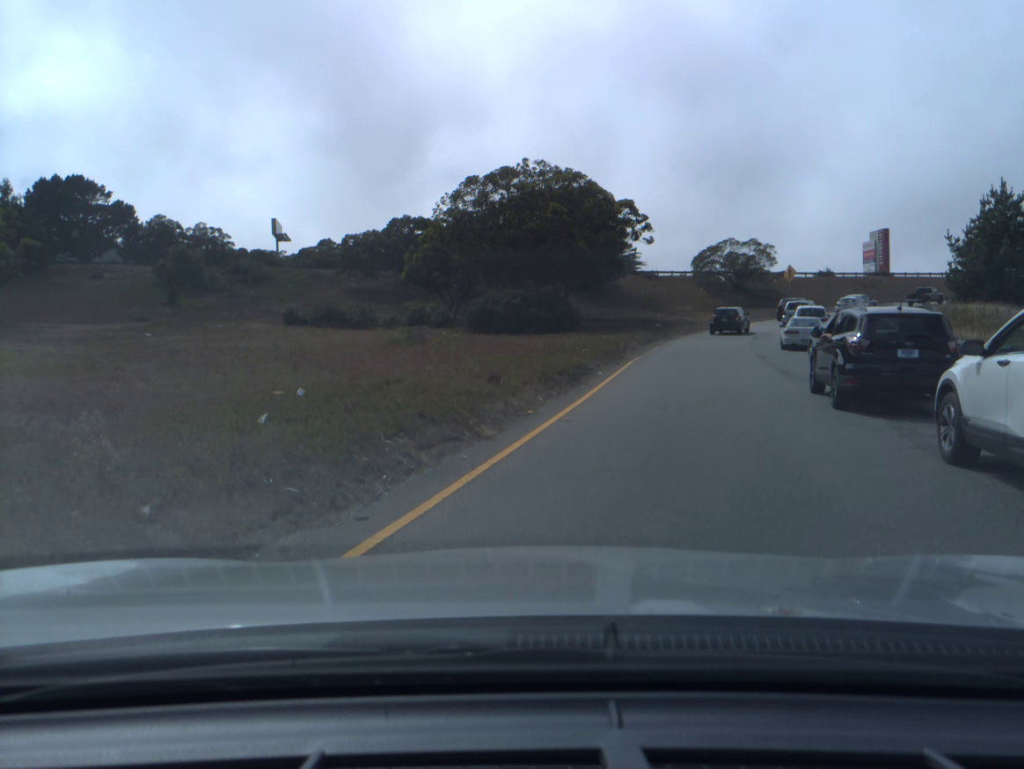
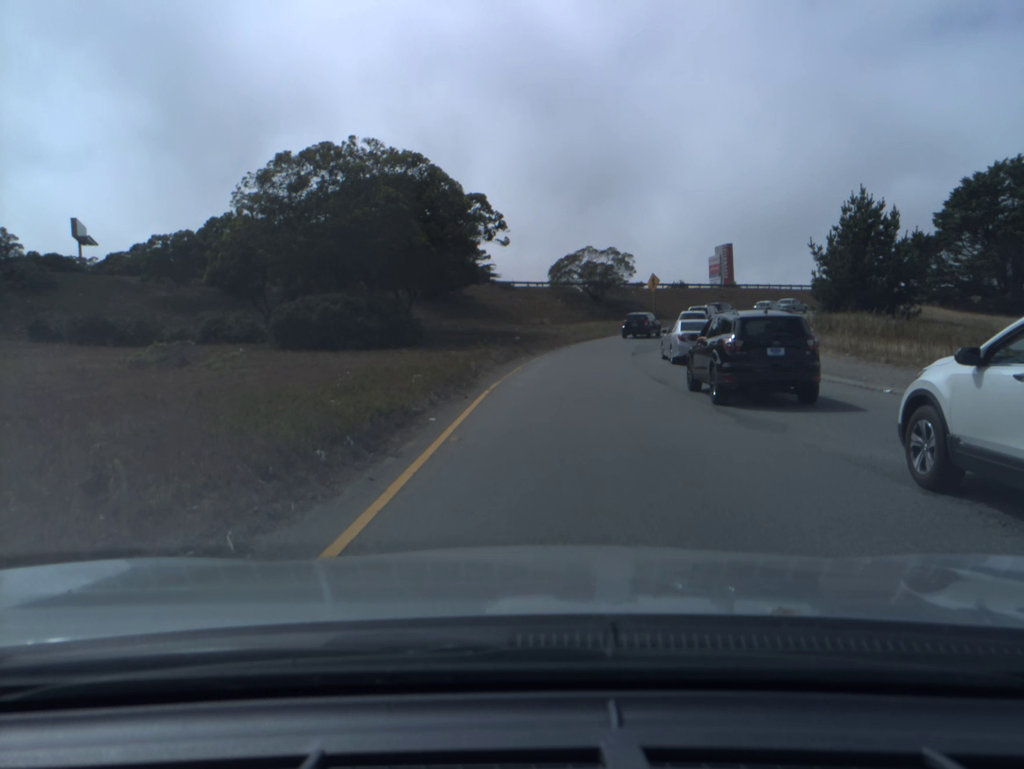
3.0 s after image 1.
(+0.7, +8.6) m; +9°
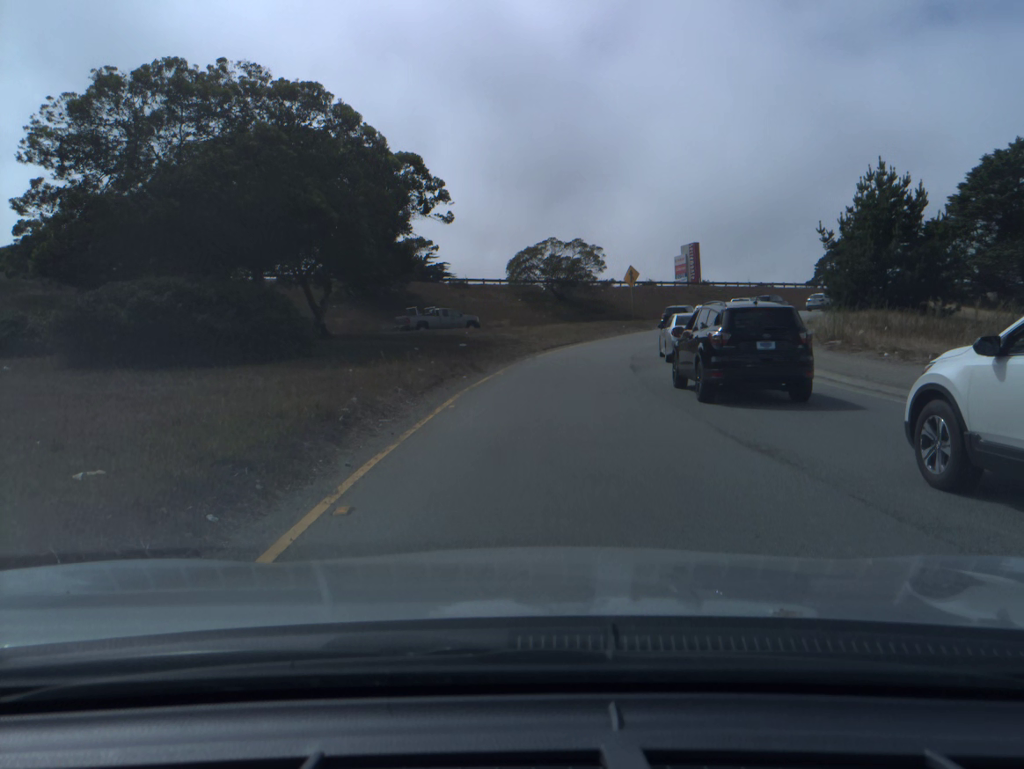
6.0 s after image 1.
(+0.2, +11.3) m; +2°
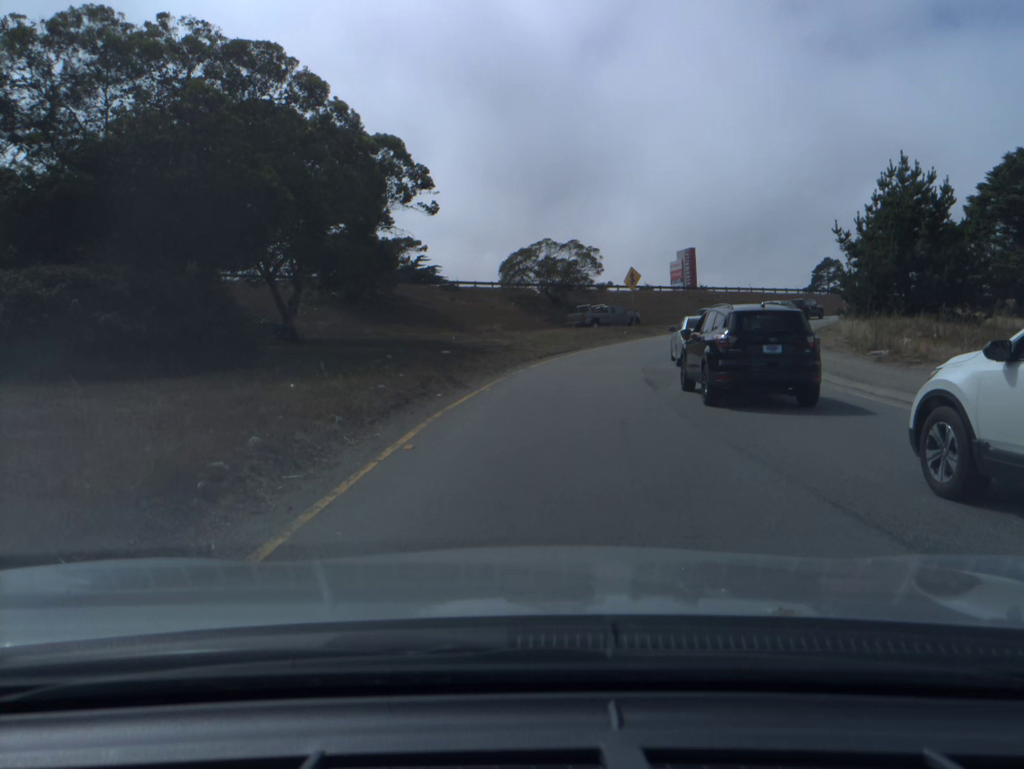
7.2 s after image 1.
(0.0, +4.2) m; 0°
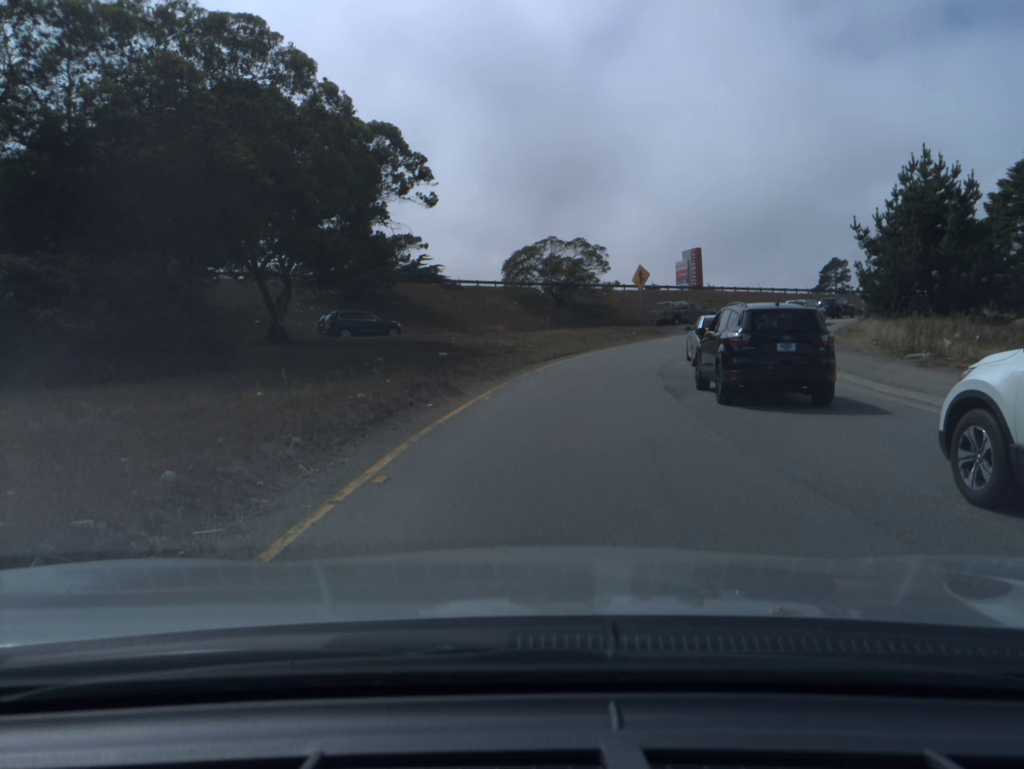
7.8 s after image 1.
(0.0, +2.0) m; 0°
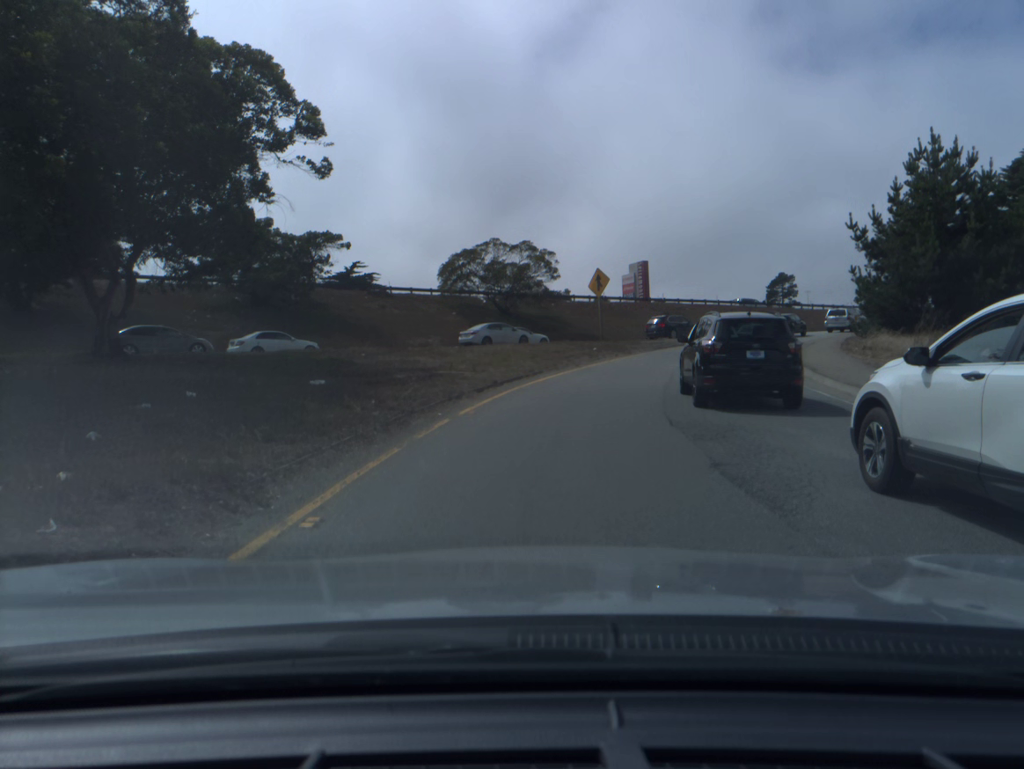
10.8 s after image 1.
(+0.5, +8.8) m; +6°
